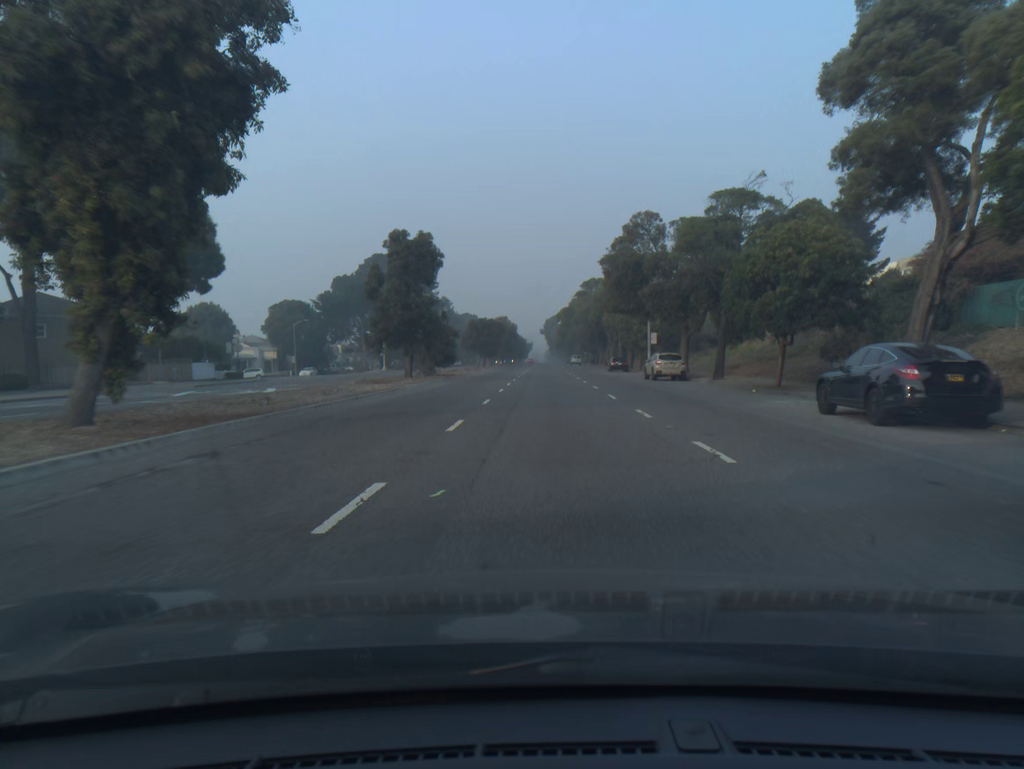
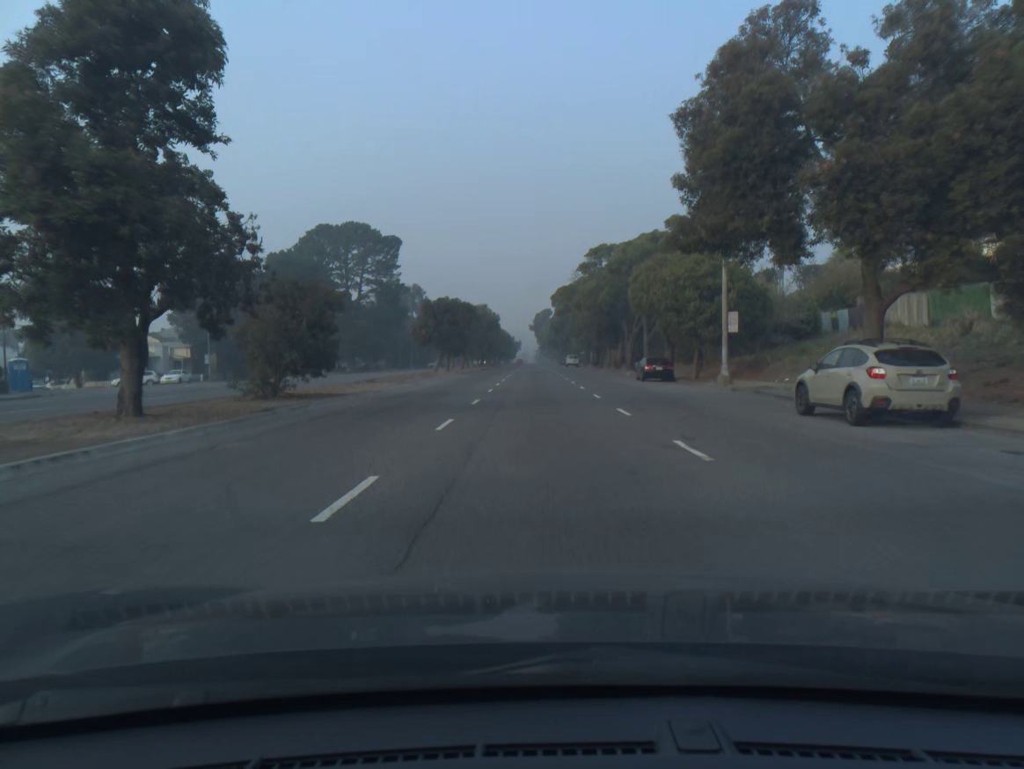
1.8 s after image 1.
(+0.1, +28.6) m; +1°
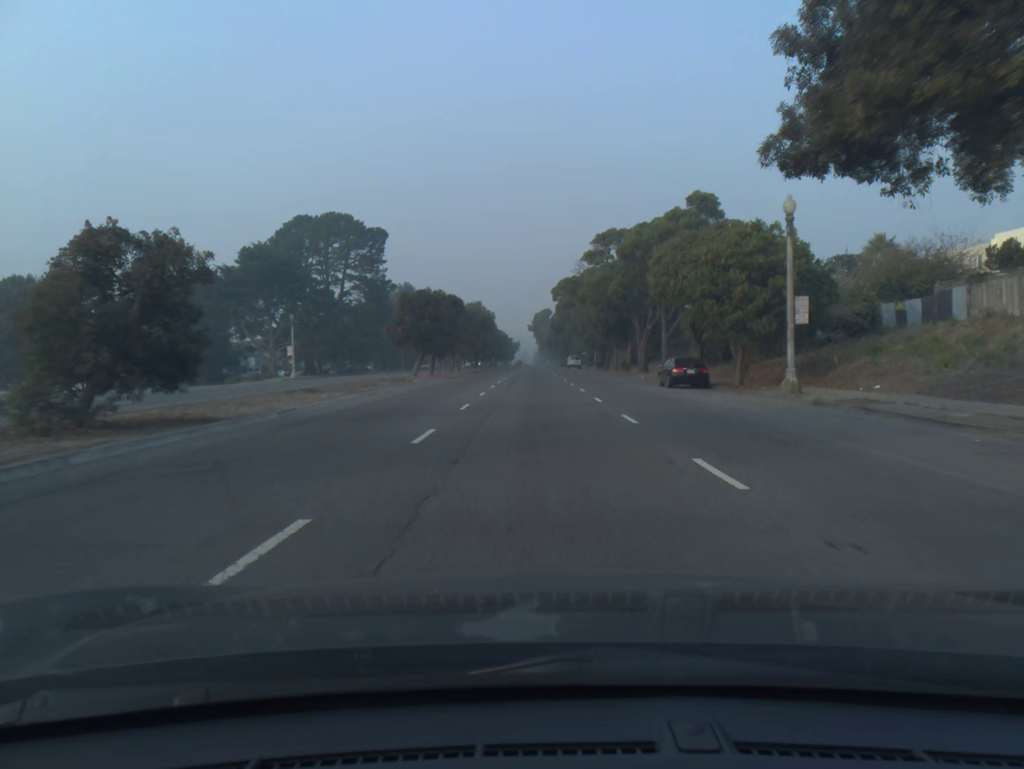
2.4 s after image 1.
(0.0, +9.4) m; 0°
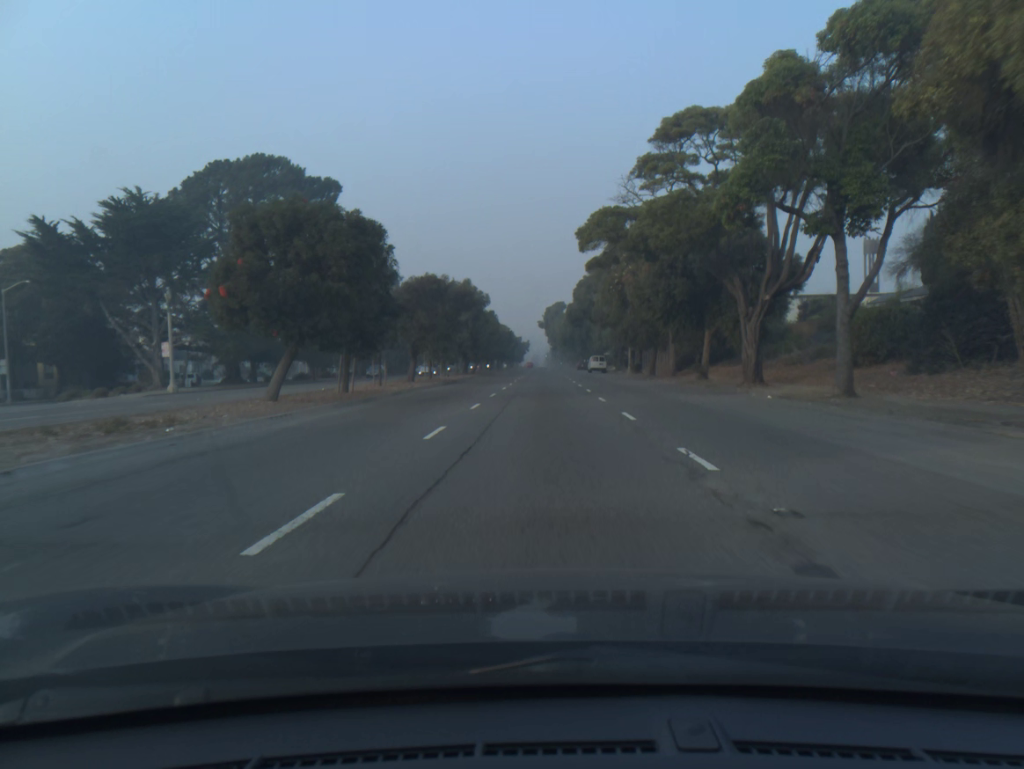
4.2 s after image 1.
(-0.3, +28.4) m; -1°
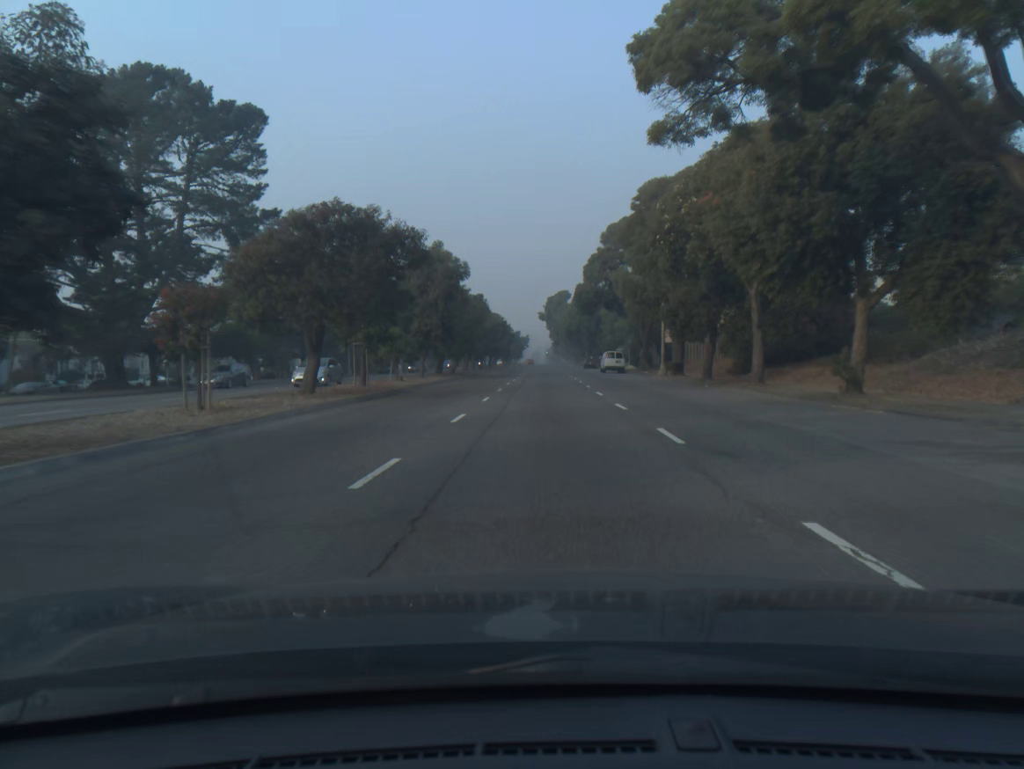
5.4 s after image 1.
(-0.1, +19.7) m; 0°
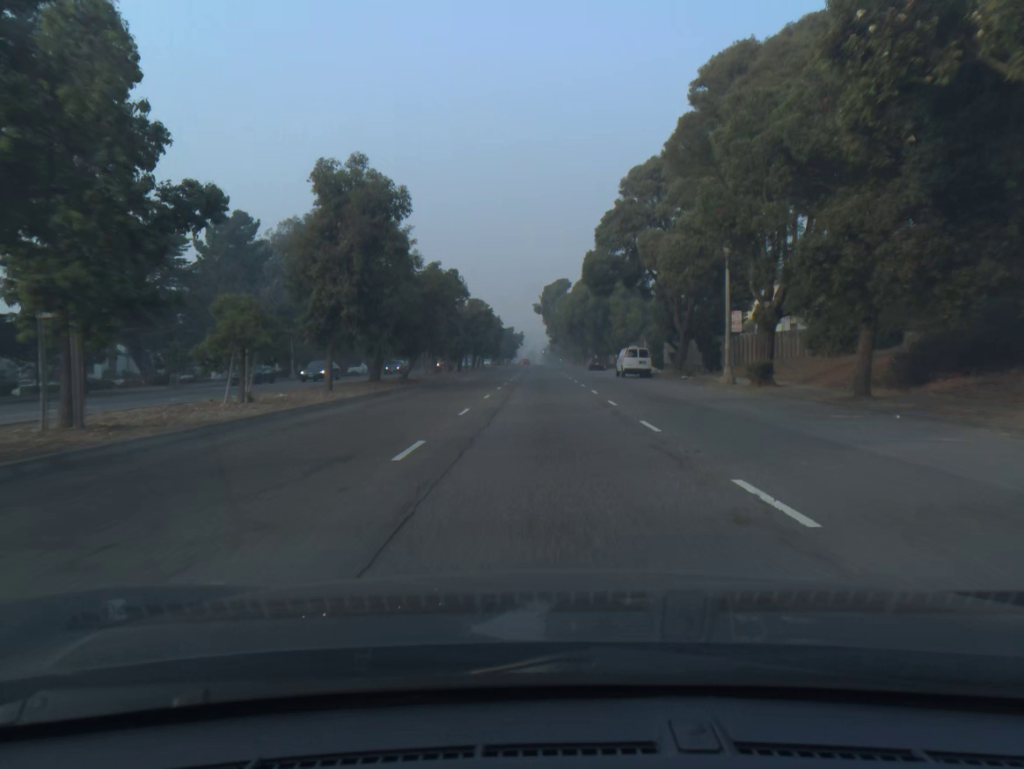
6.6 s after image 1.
(0.0, +20.2) m; 0°
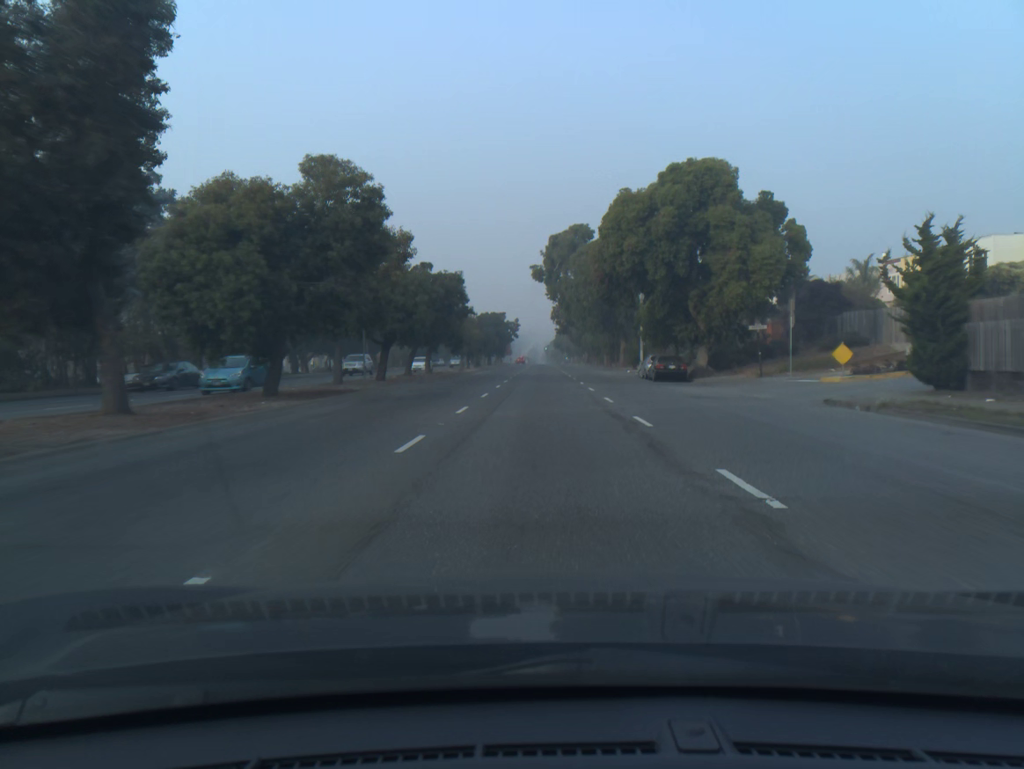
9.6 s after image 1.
(-0.1, +50.8) m; 0°
